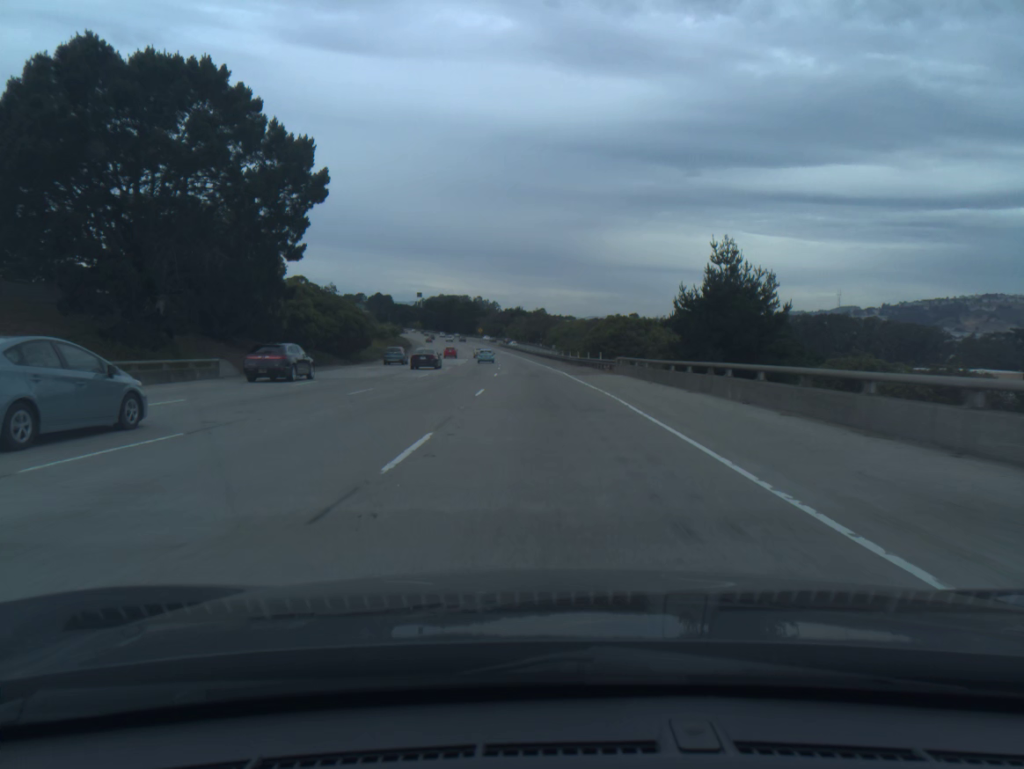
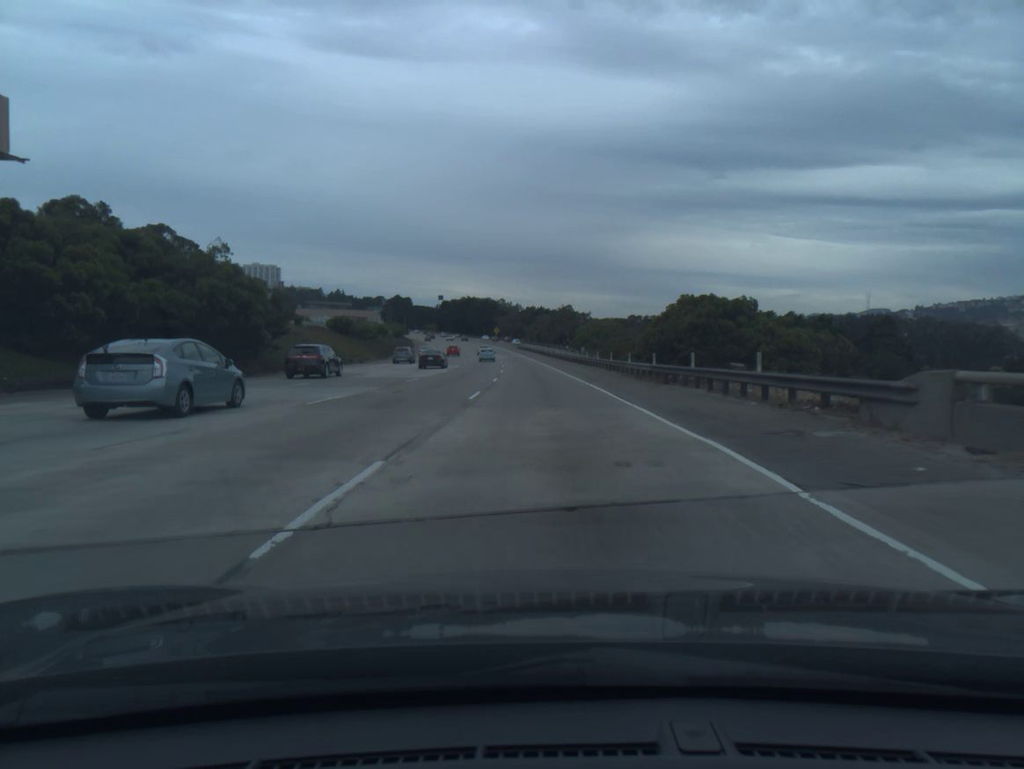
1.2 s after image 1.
(-0.5, +35.3) m; -2°
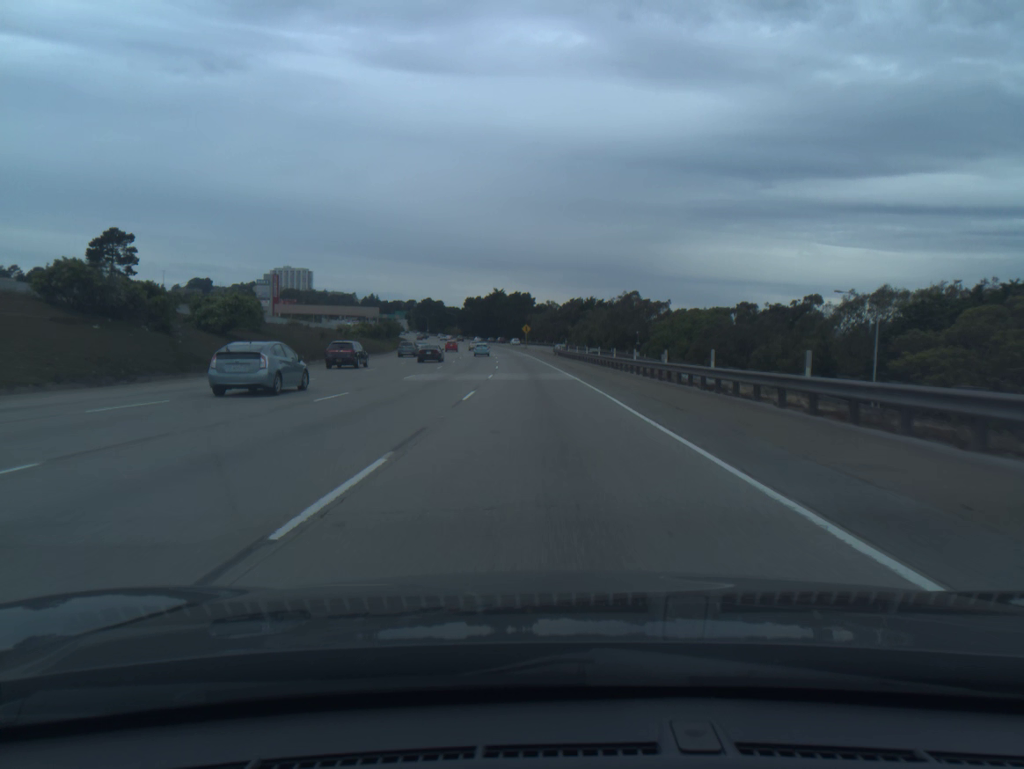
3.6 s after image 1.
(-1.9, +72.0) m; -3°
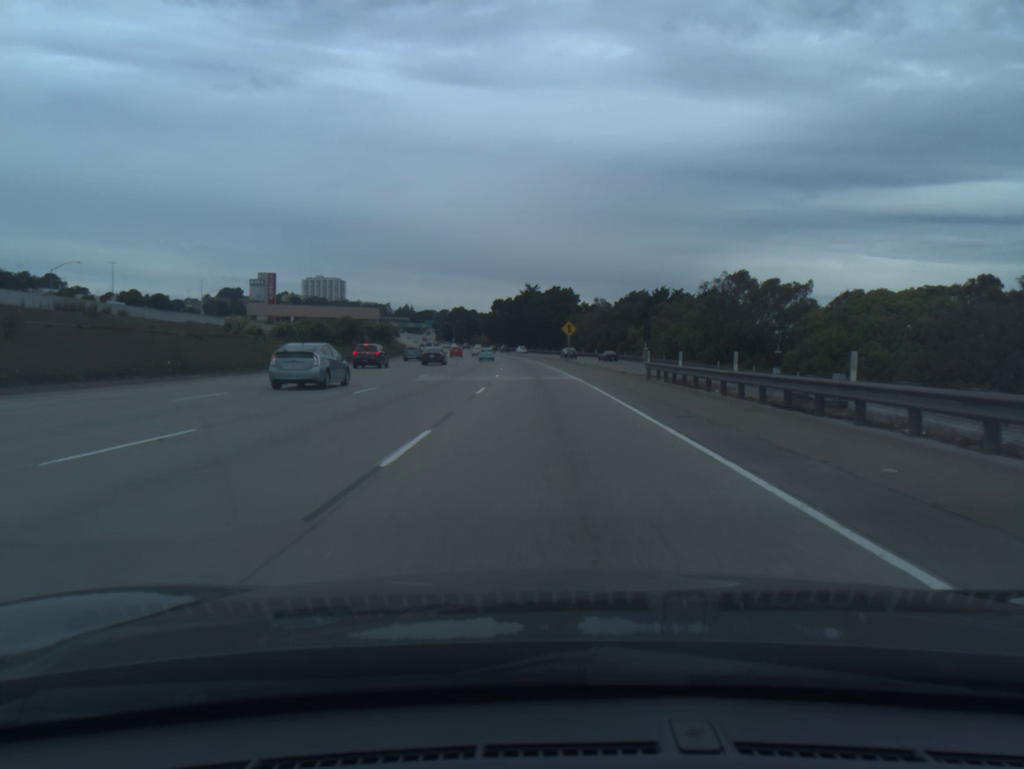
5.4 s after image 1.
(-1.4, +55.0) m; -3°
